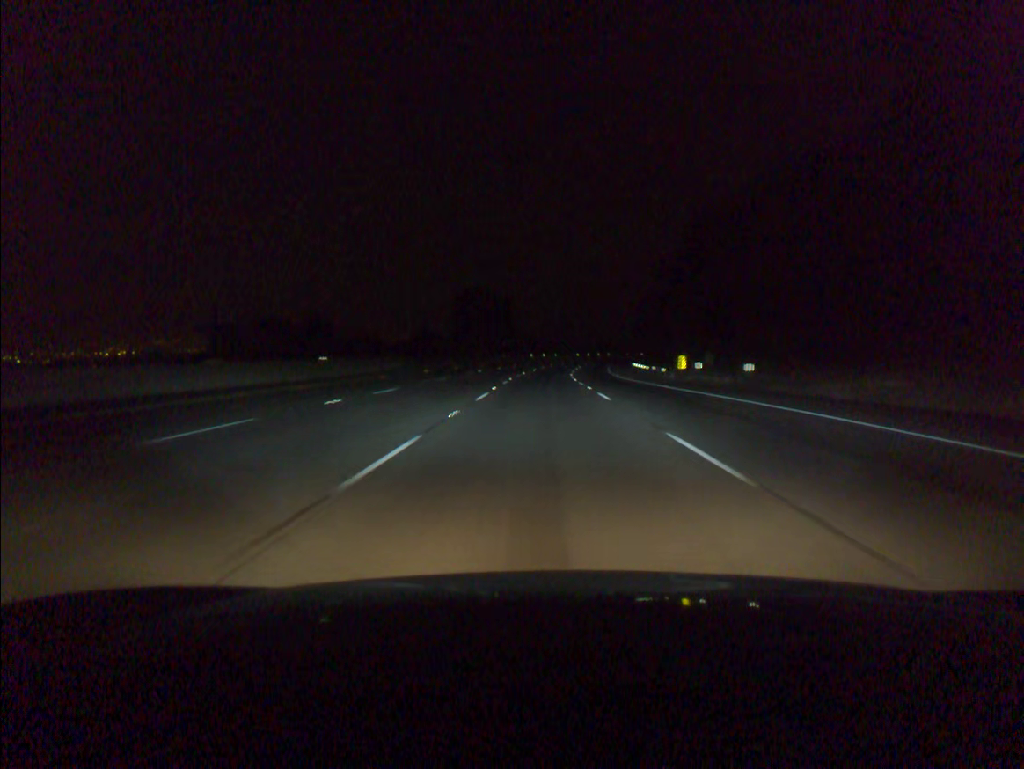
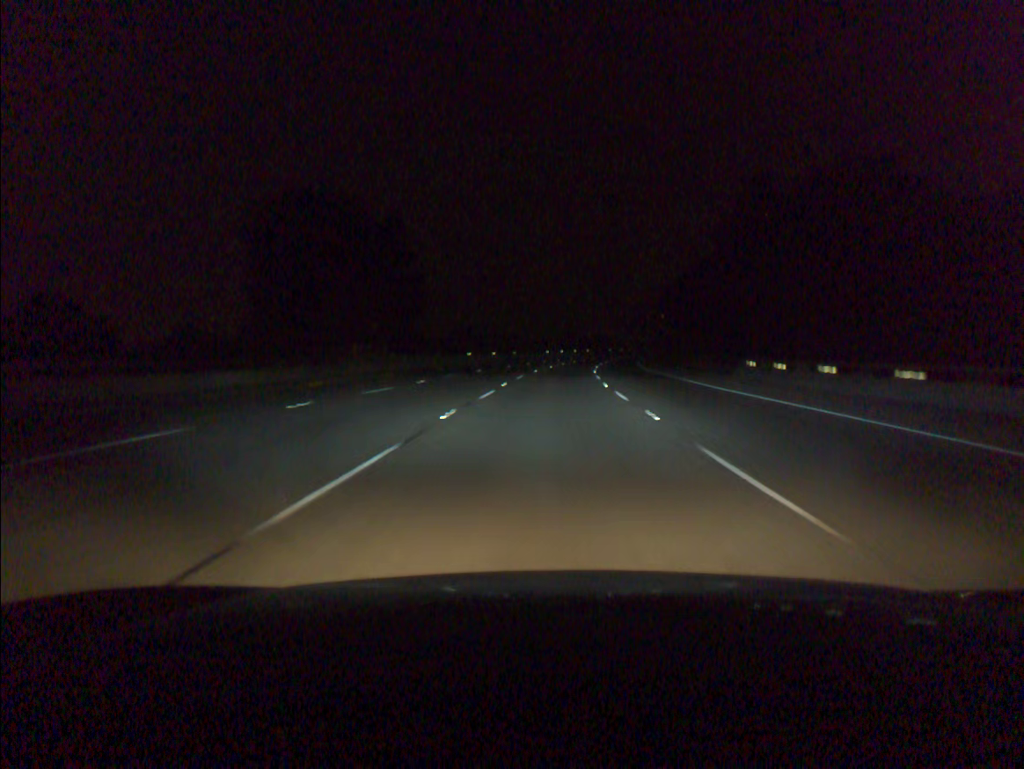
(+1.2, +75.8) m; +3°
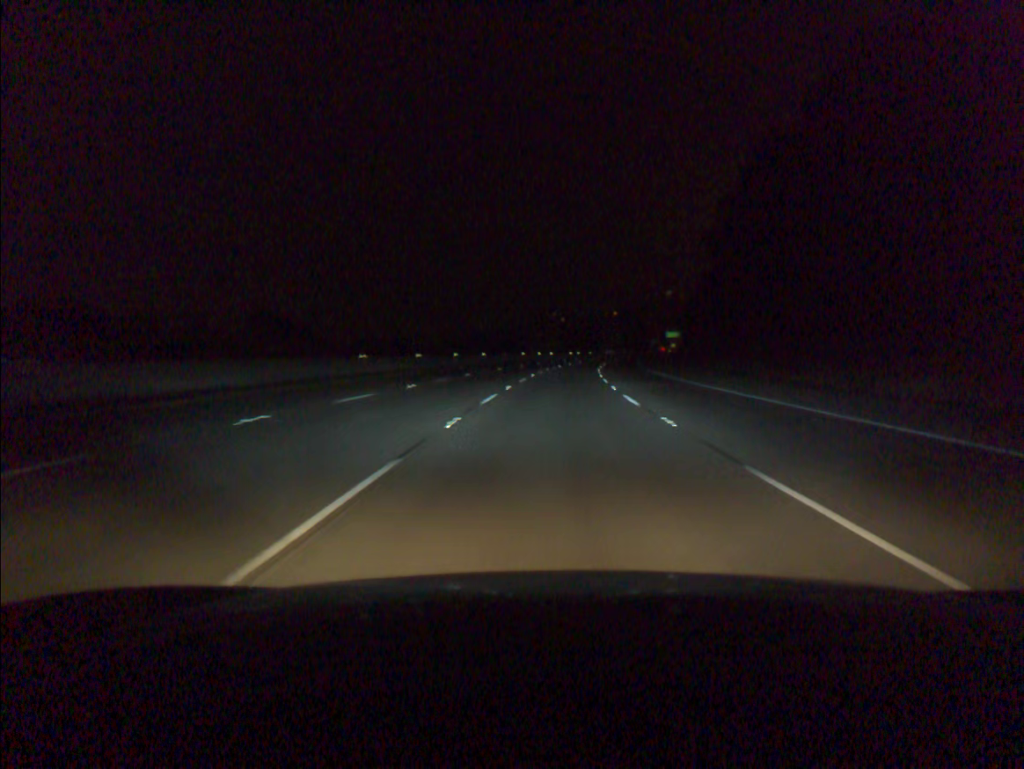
(+5.7, +94.4) m; +8°
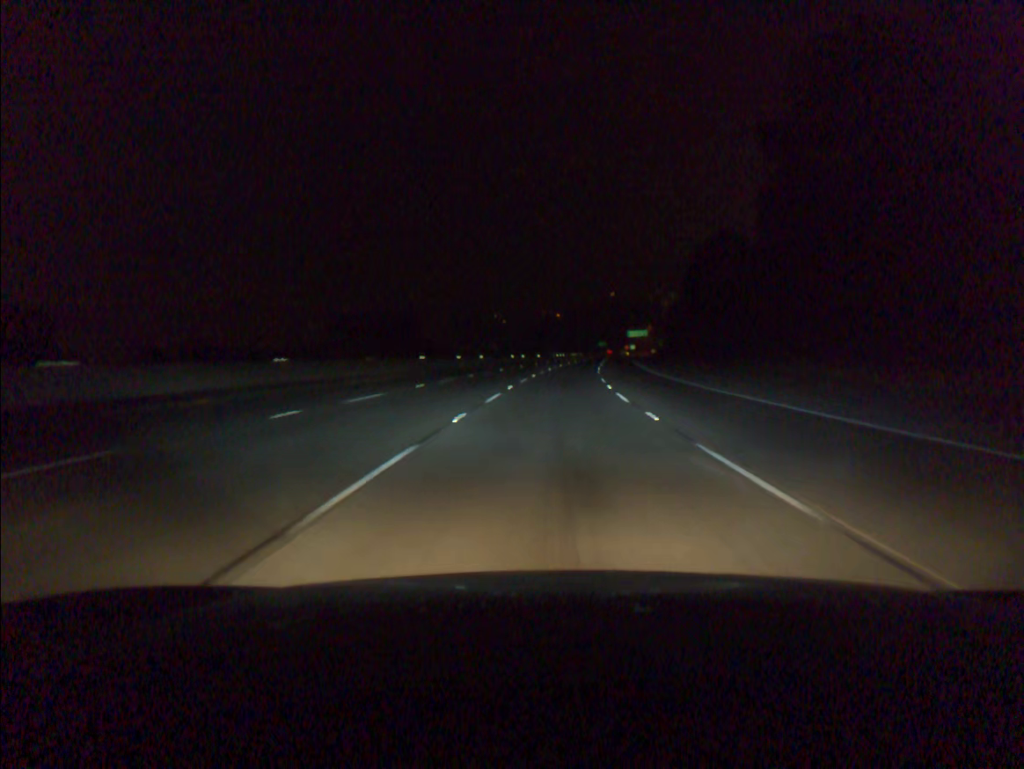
(+2.2, +56.7) m; +4°
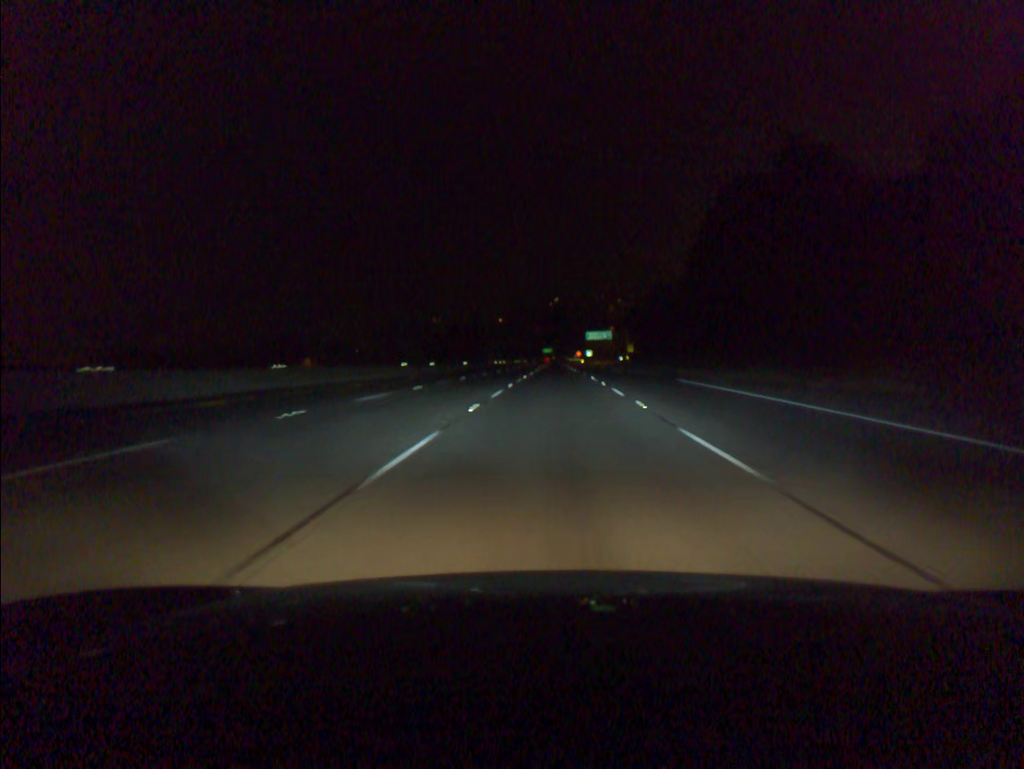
(+2.0, +56.7) m; +4°
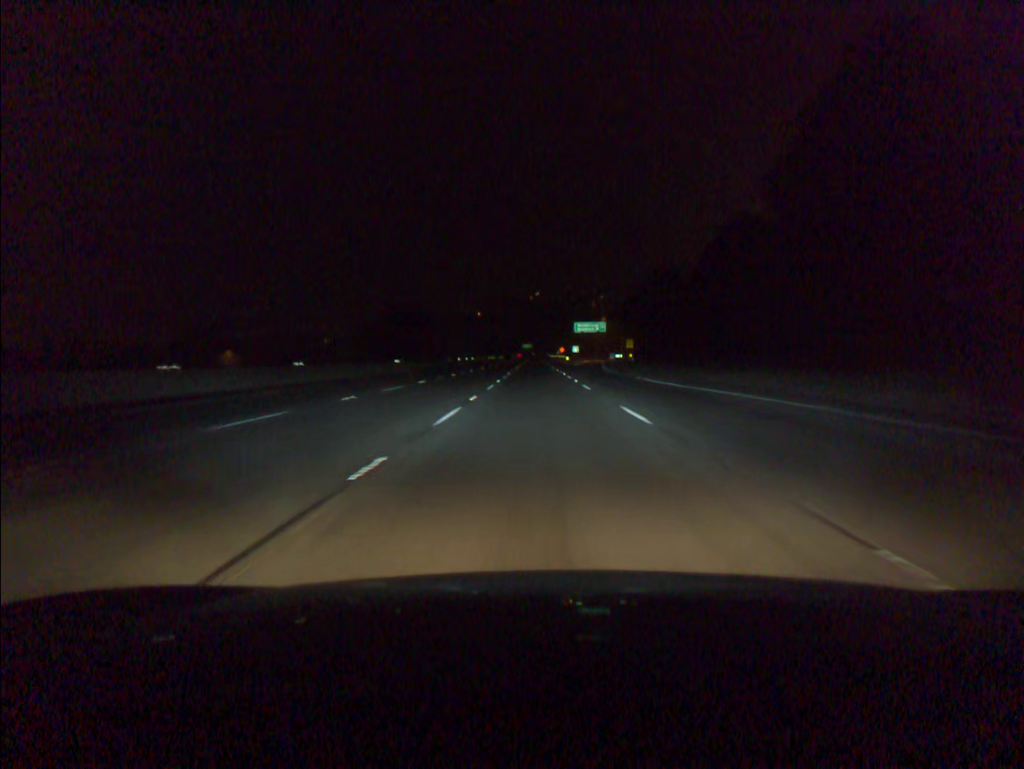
(+0.7, +37.8) m; +2°
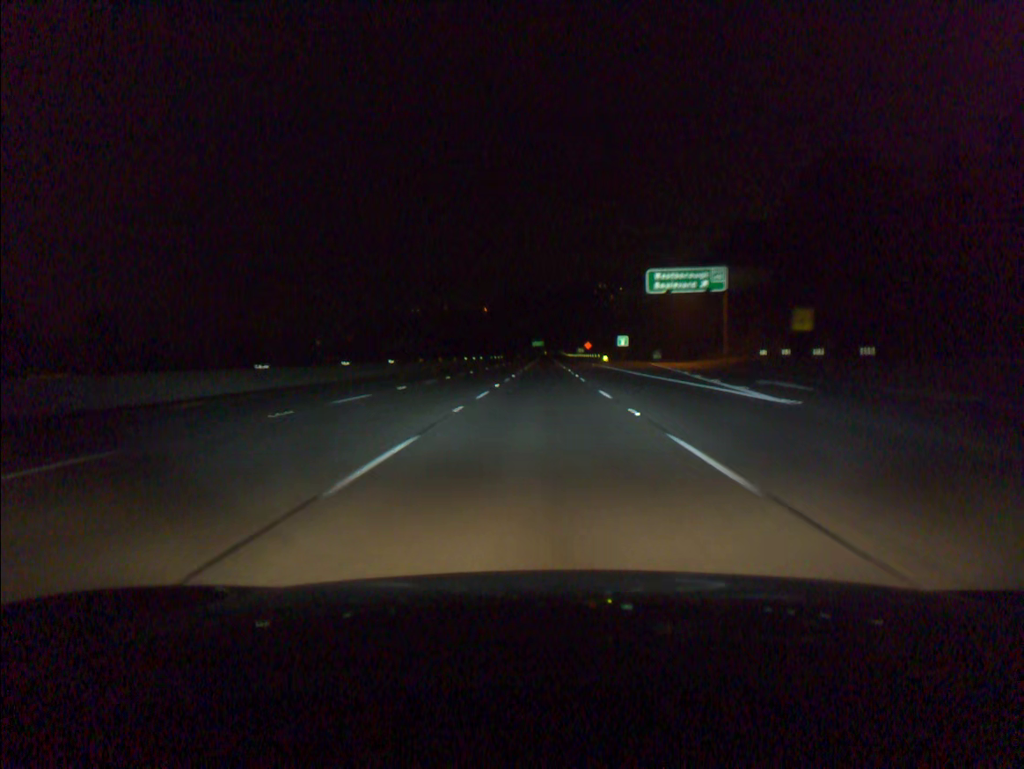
(-0.7, +94.4) m; -1°
